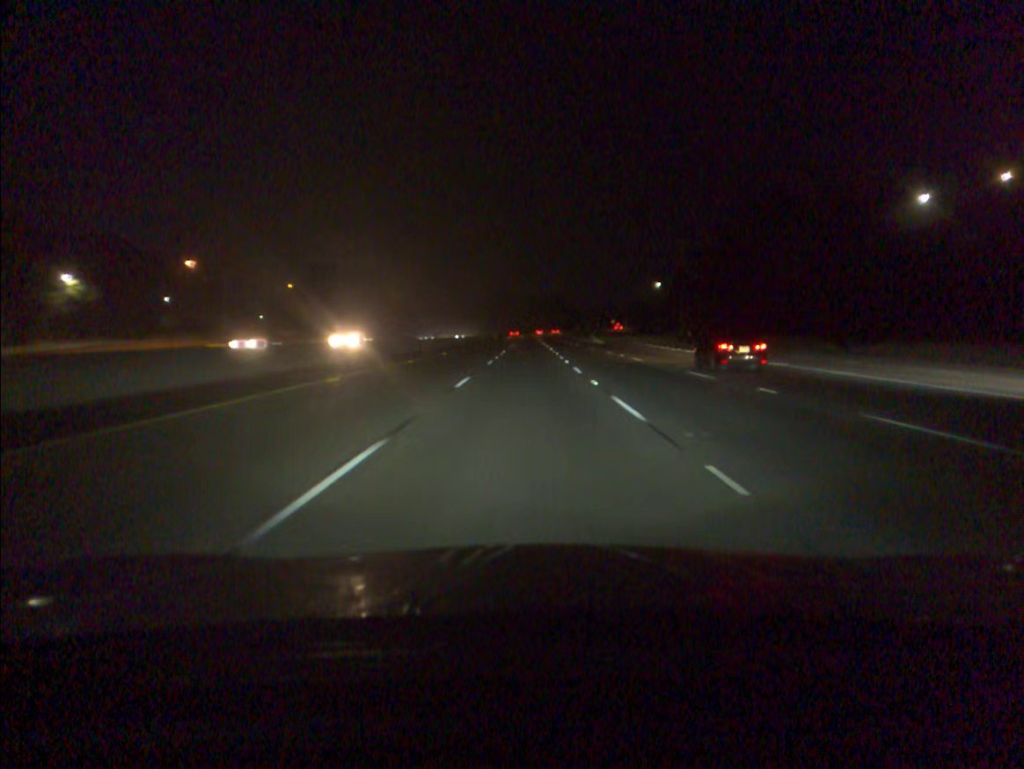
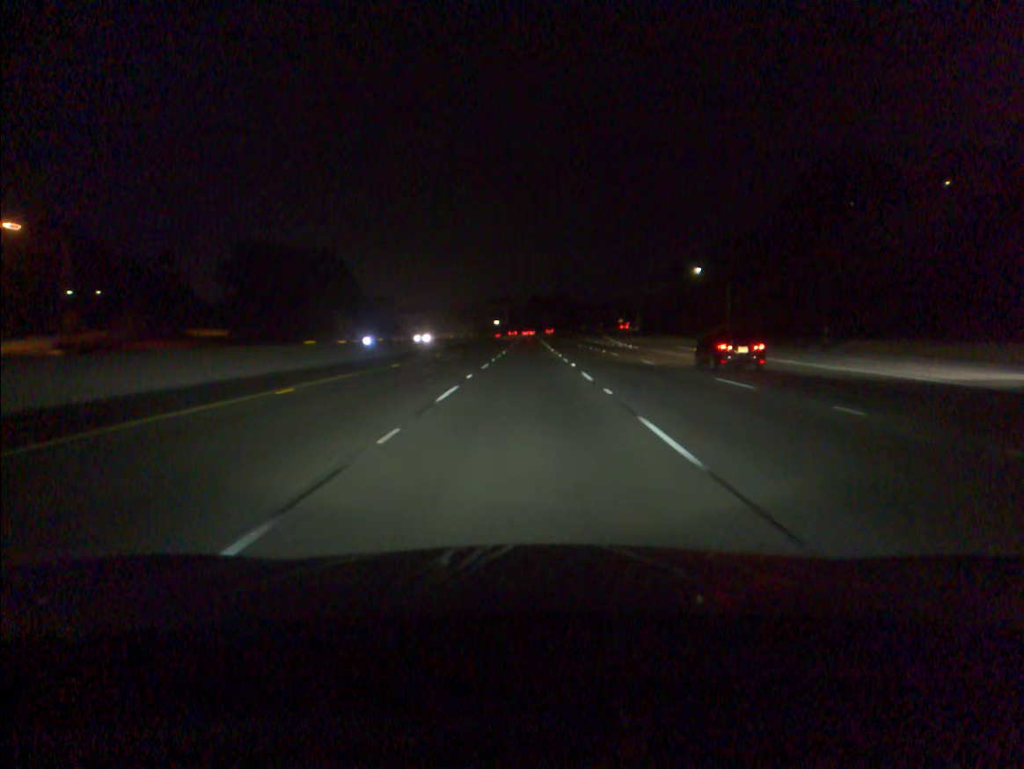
(0.0, +33.4) m; 0°
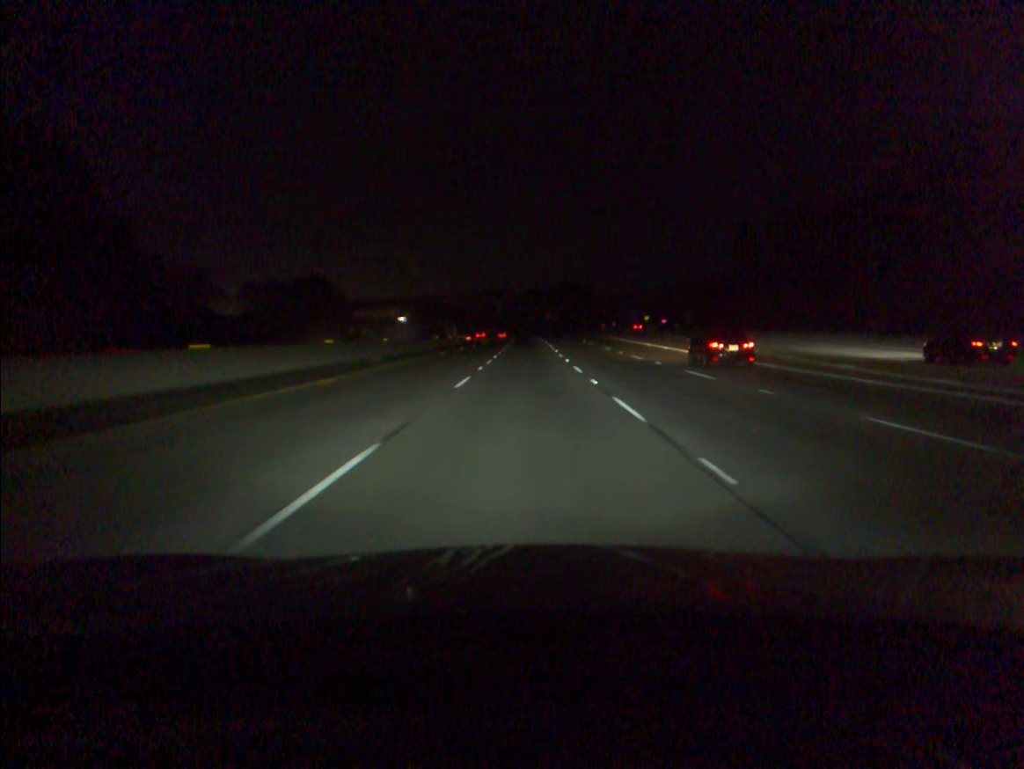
(0.0, +83.6) m; 0°
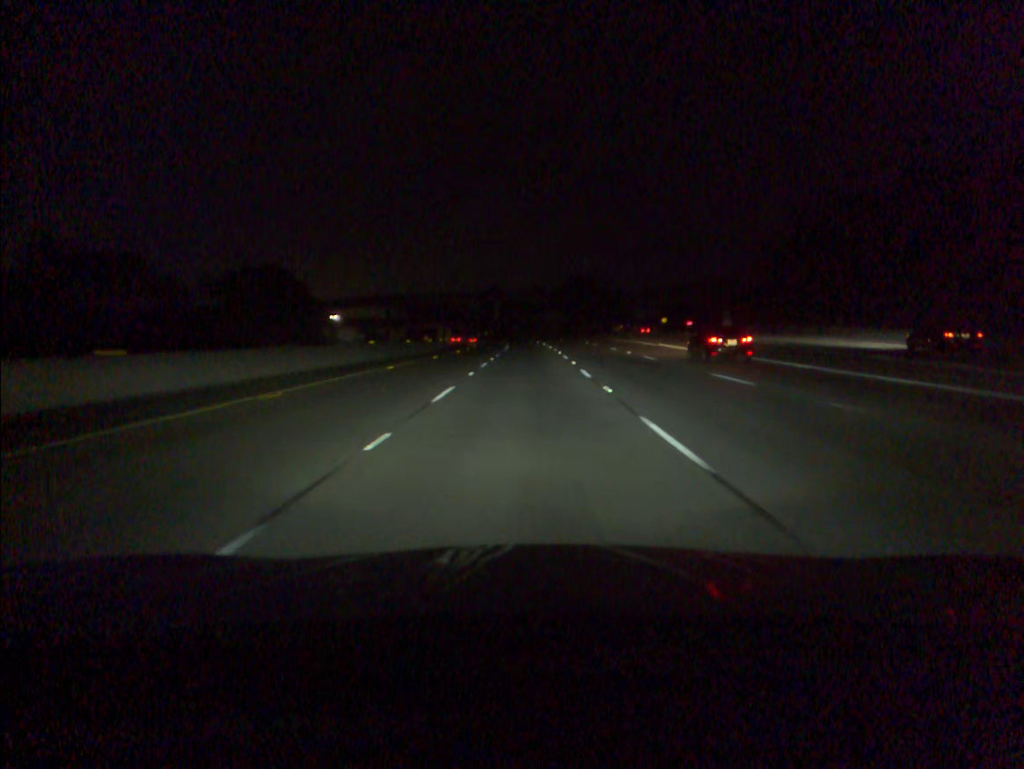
(0.0, +33.5) m; 0°
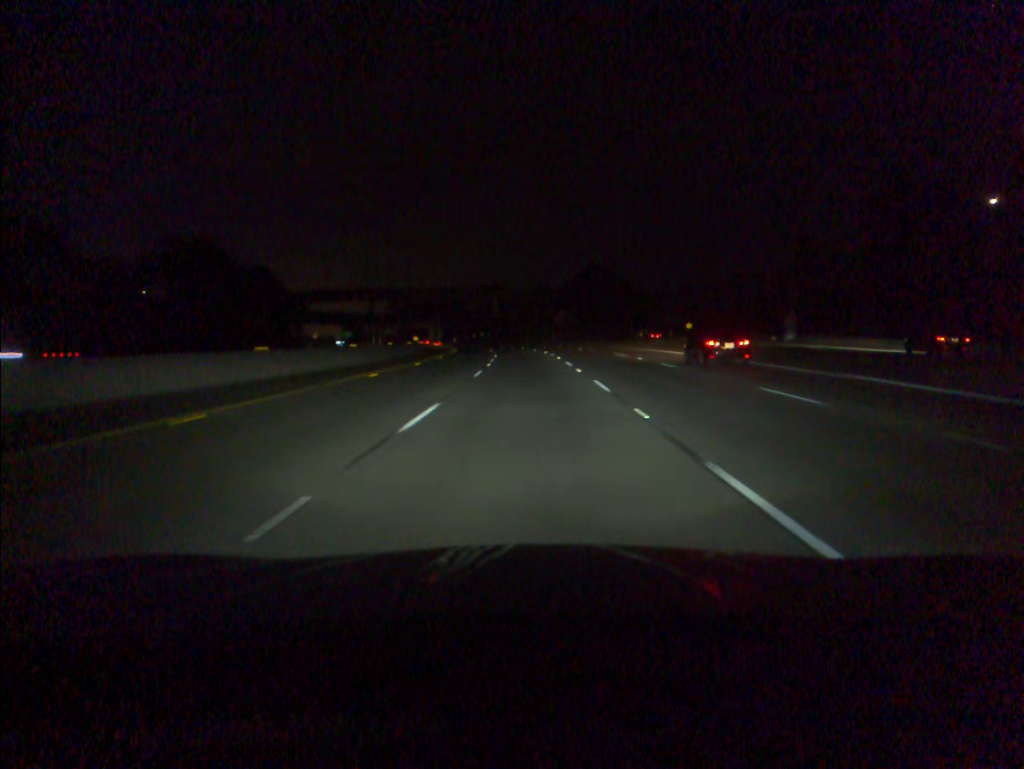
(-0.1, +33.5) m; 0°
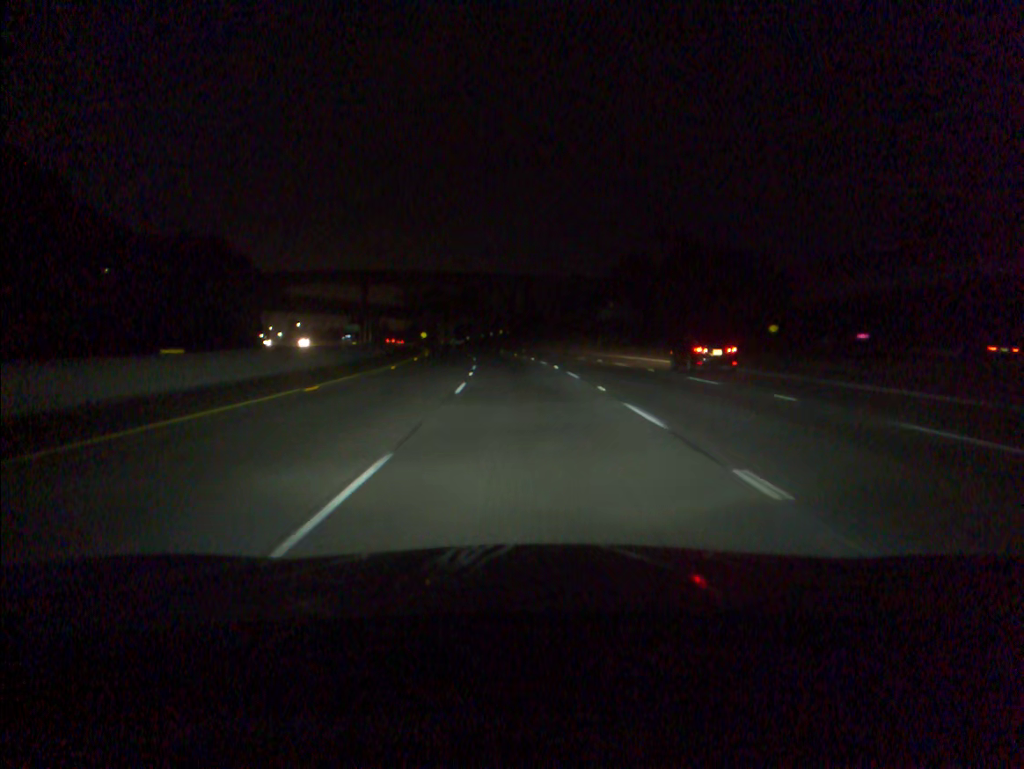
(-0.6, +50.4) m; -2°
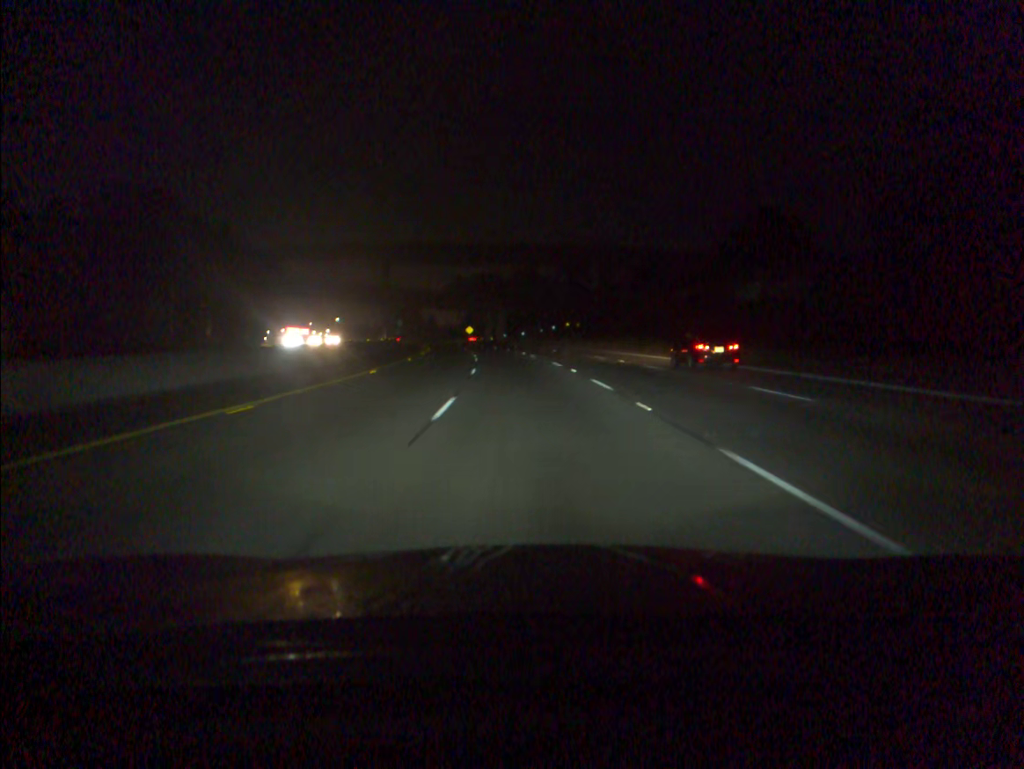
(-2.0, +50.4) m; -5°
